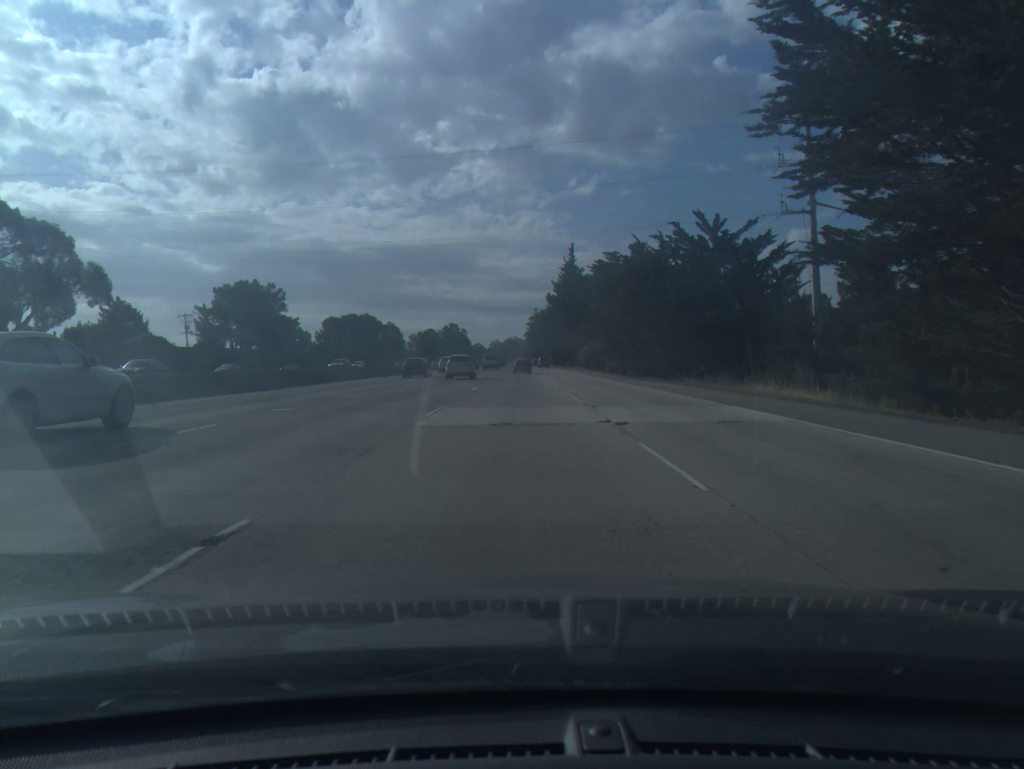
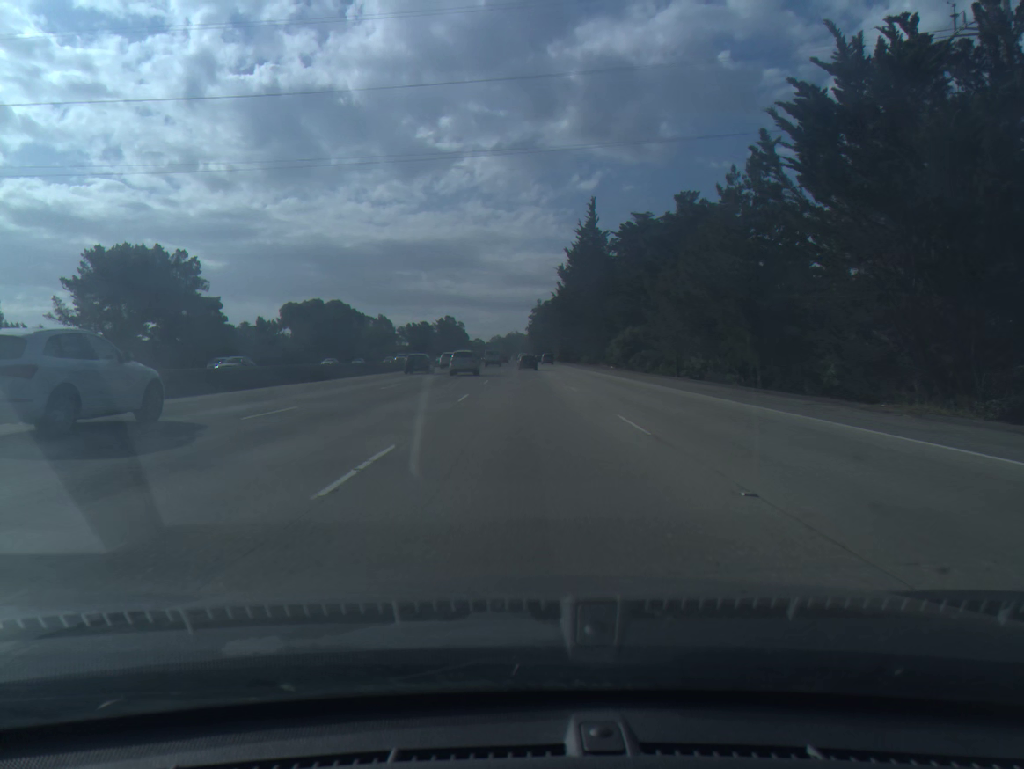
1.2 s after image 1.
(-0.2, +38.9) m; 0°
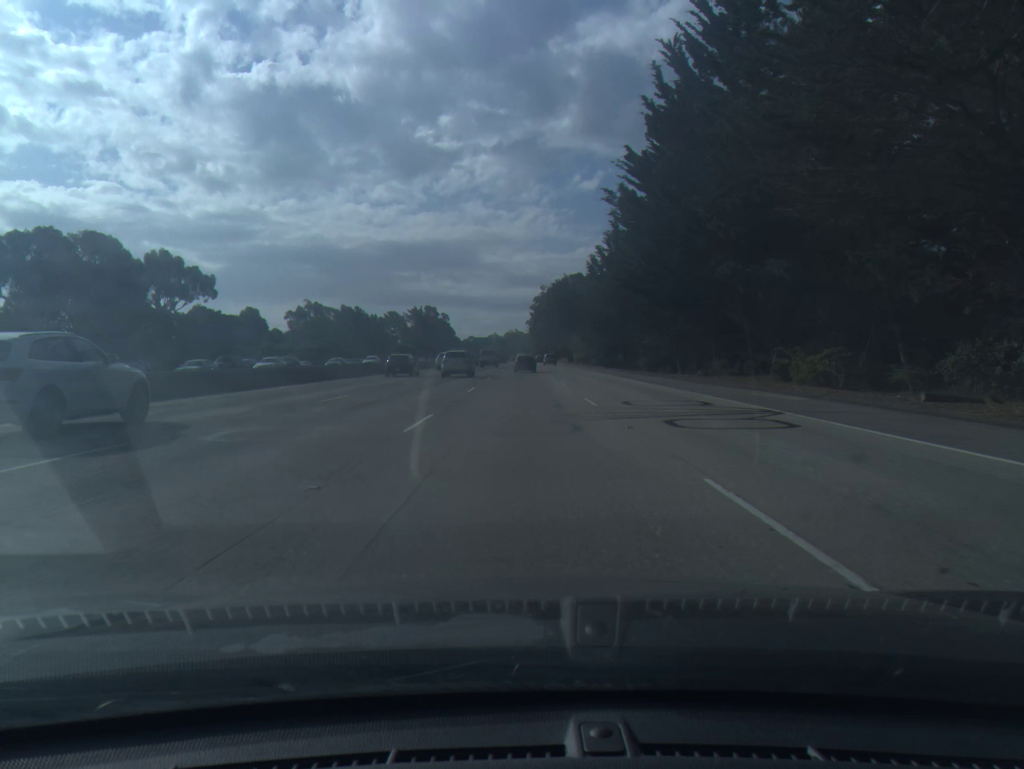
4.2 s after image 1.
(+0.6, +96.2) m; 0°
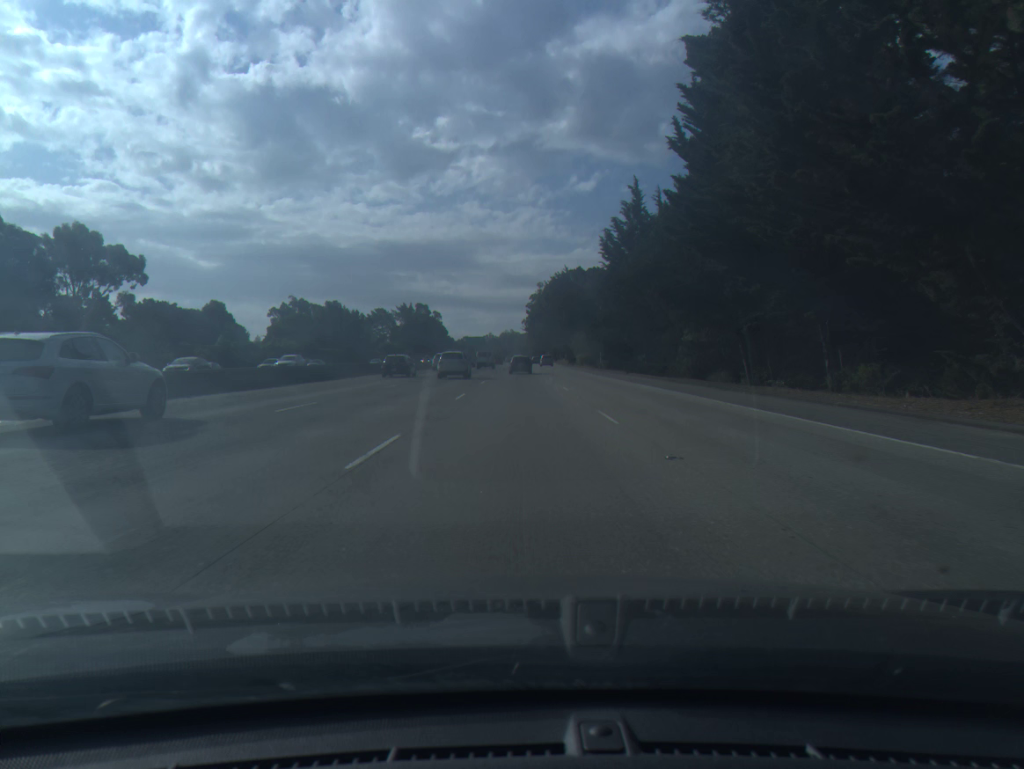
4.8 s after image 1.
(0.0, +18.6) m; 0°
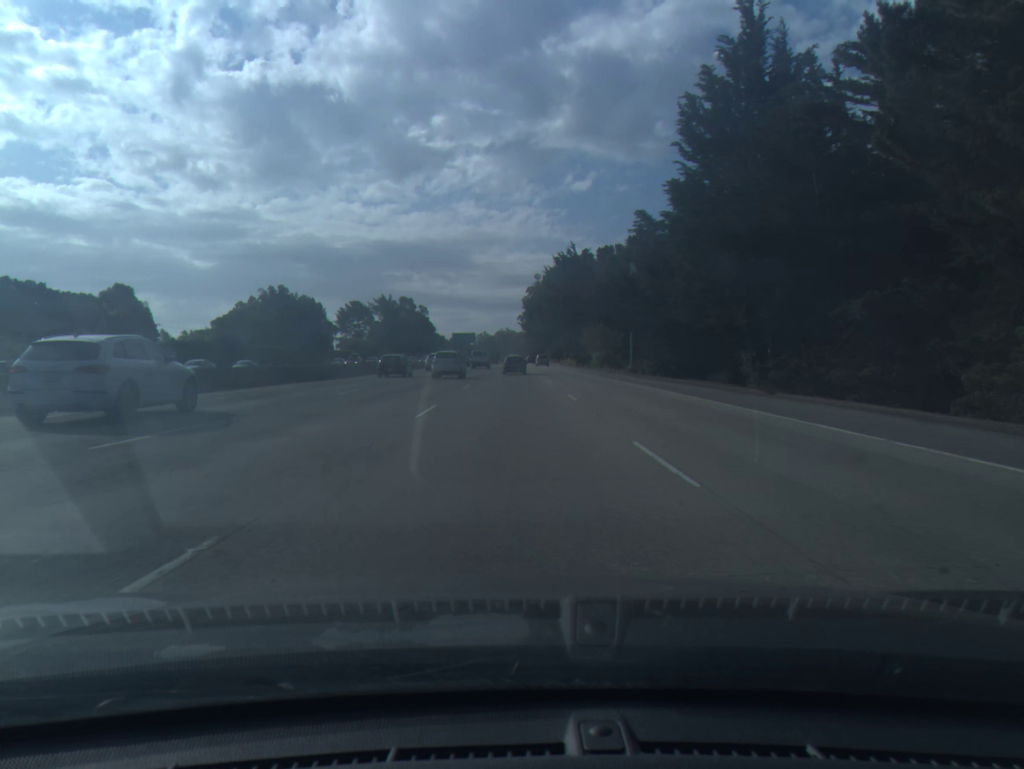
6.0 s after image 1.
(+0.2, +36.7) m; 0°
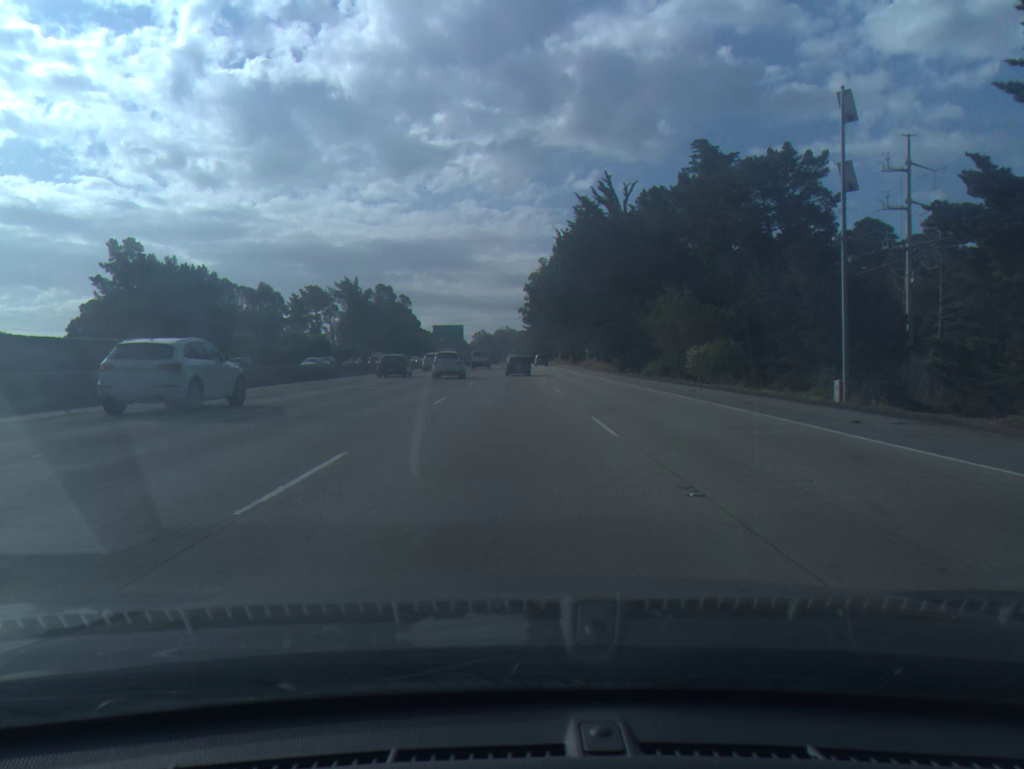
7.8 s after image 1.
(-0.2, +53.6) m; 0°
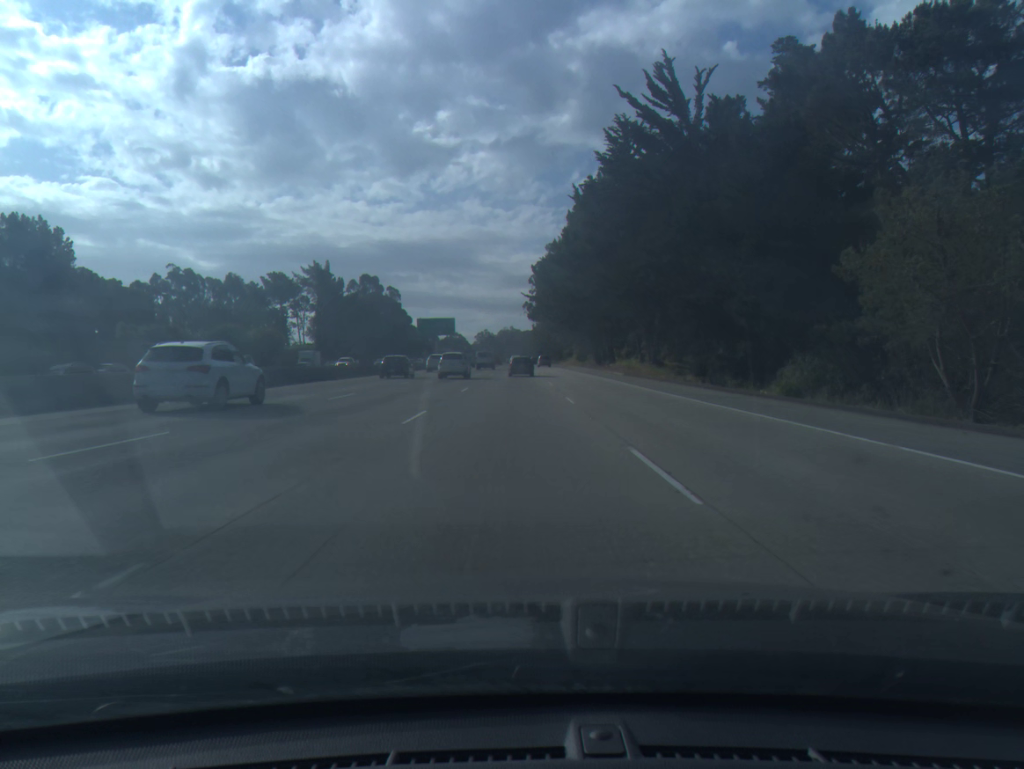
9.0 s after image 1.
(-0.1, +34.8) m; 0°
